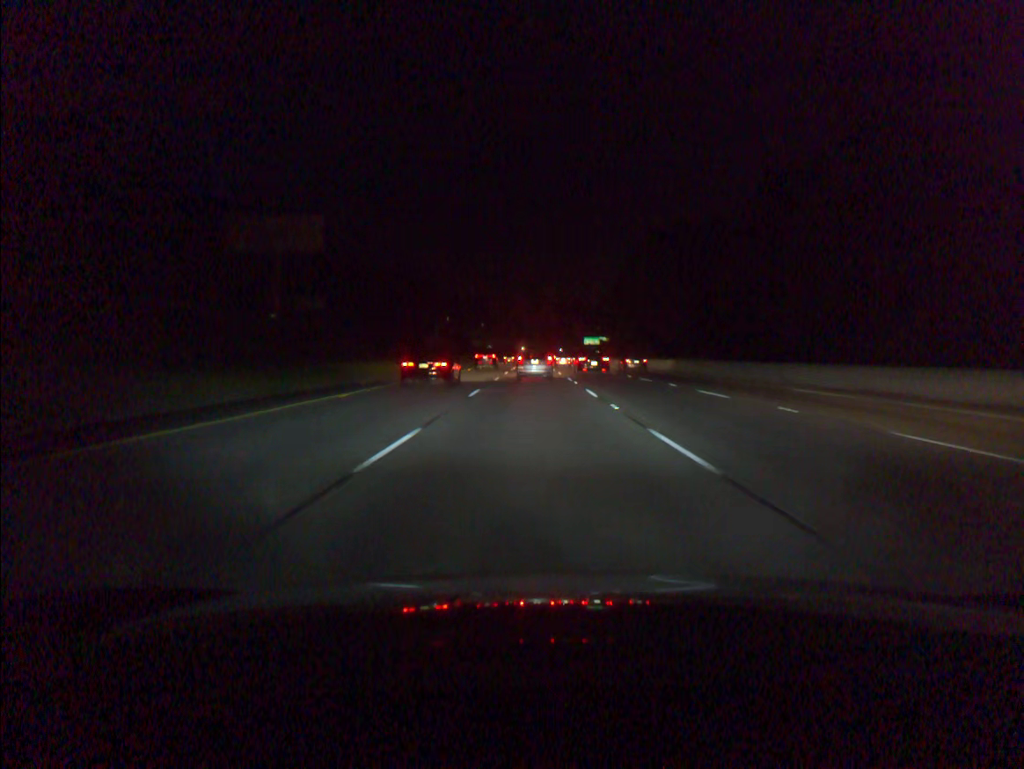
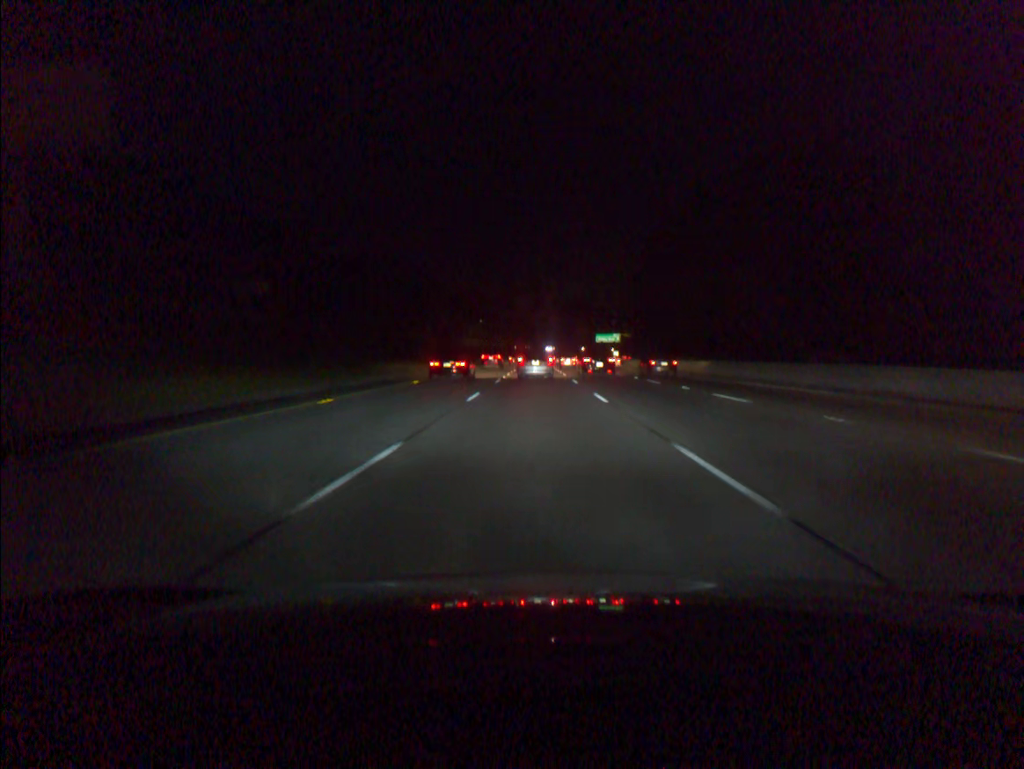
(0.0, +31.2) m; 0°
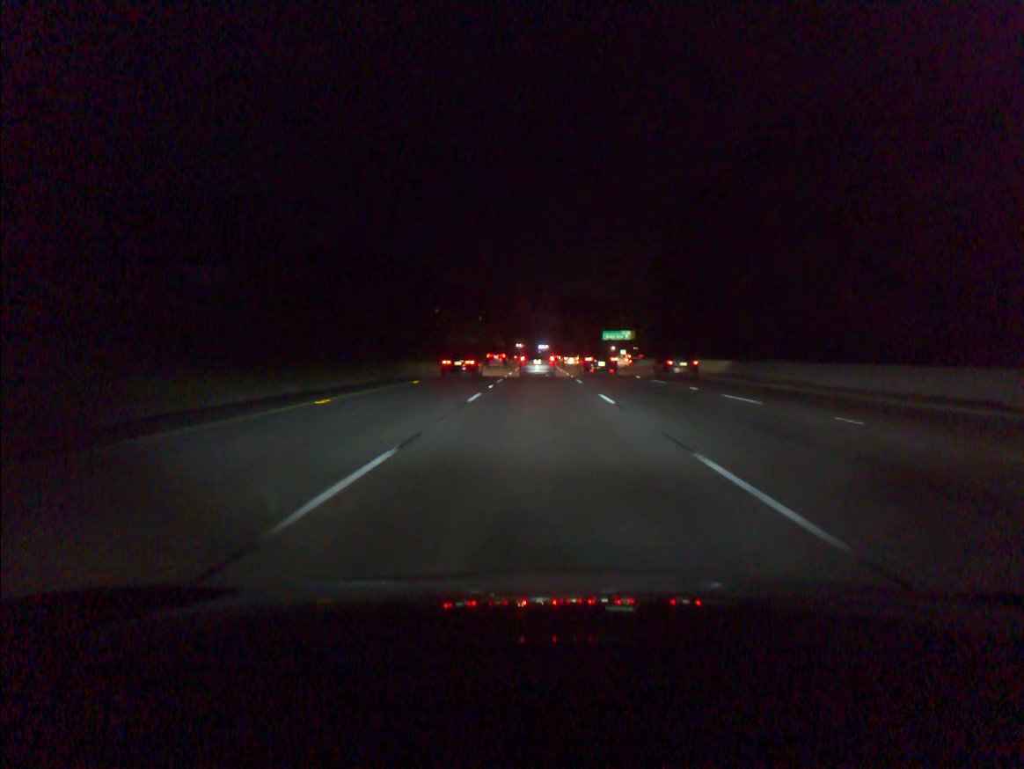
(0.0, +15.4) m; 0°
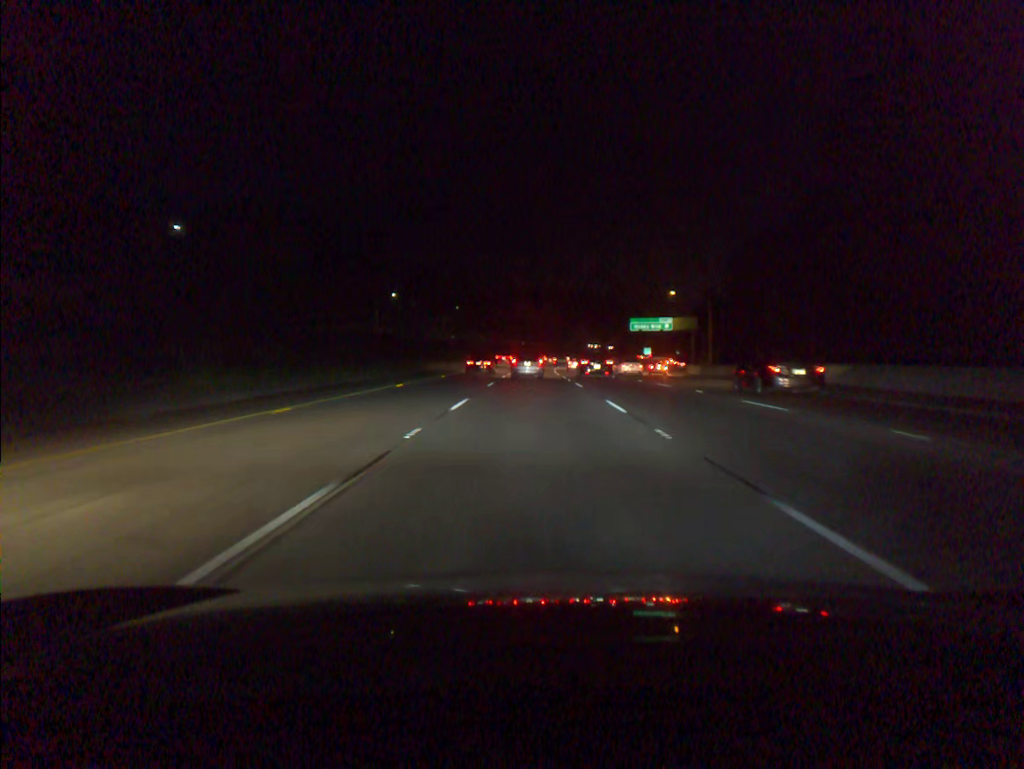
(+0.2, +61.2) m; +1°
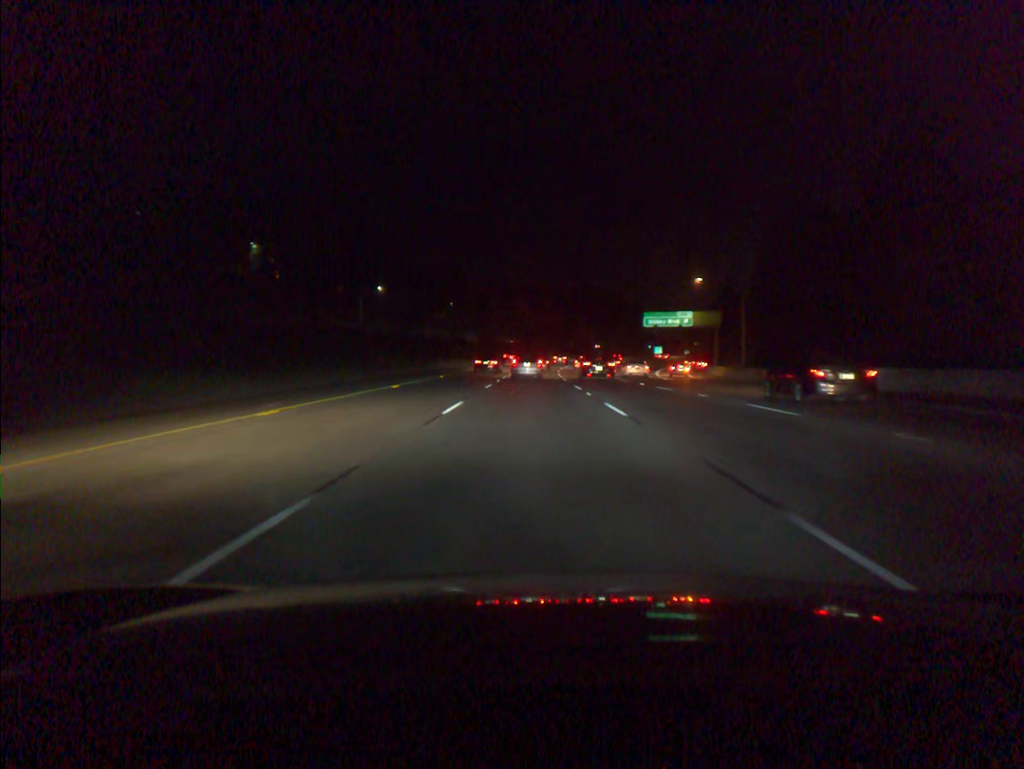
(0.0, +15.3) m; 0°
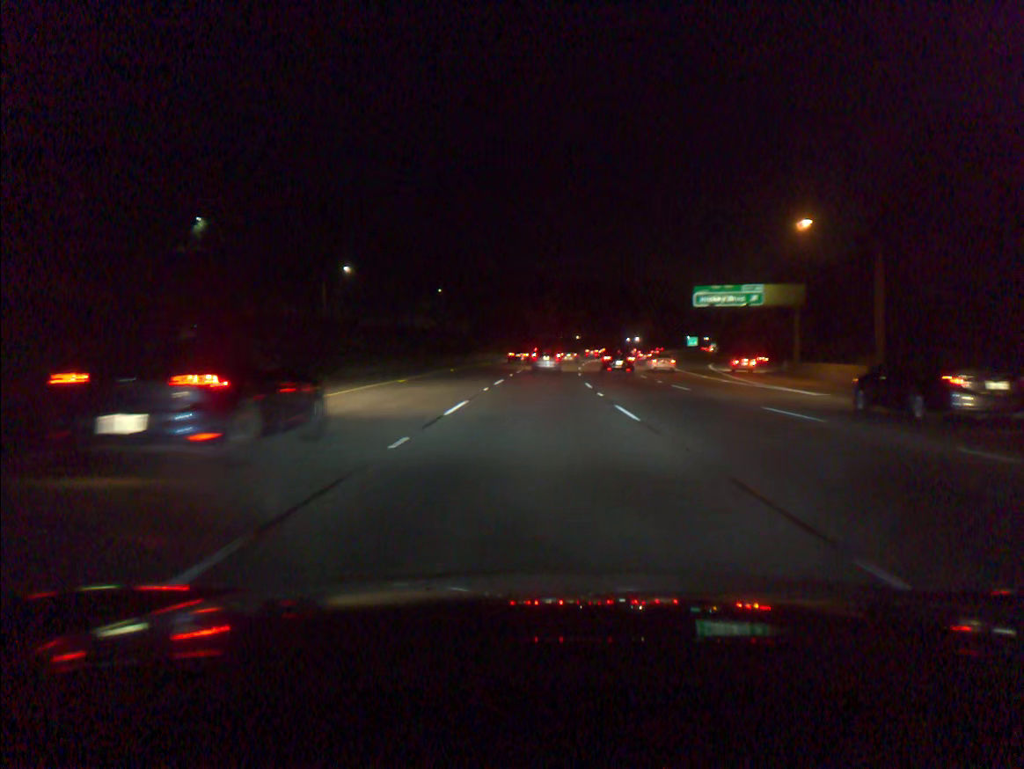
(-0.1, +30.5) m; 0°
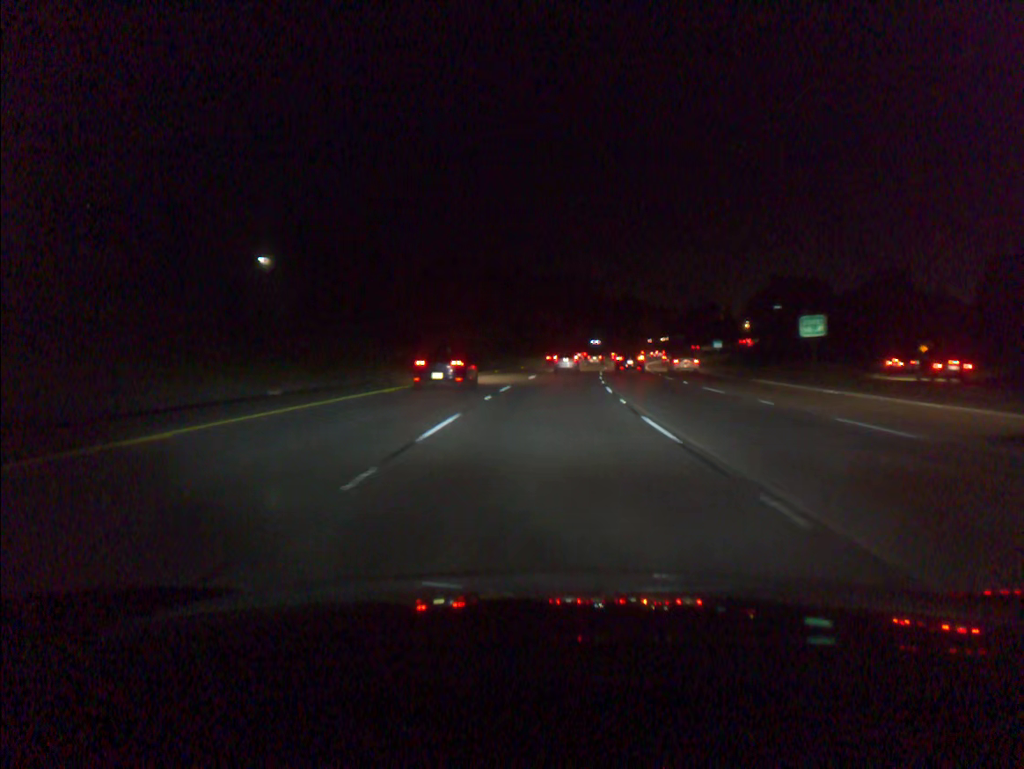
(+2.8, +76.7) m; +5°
